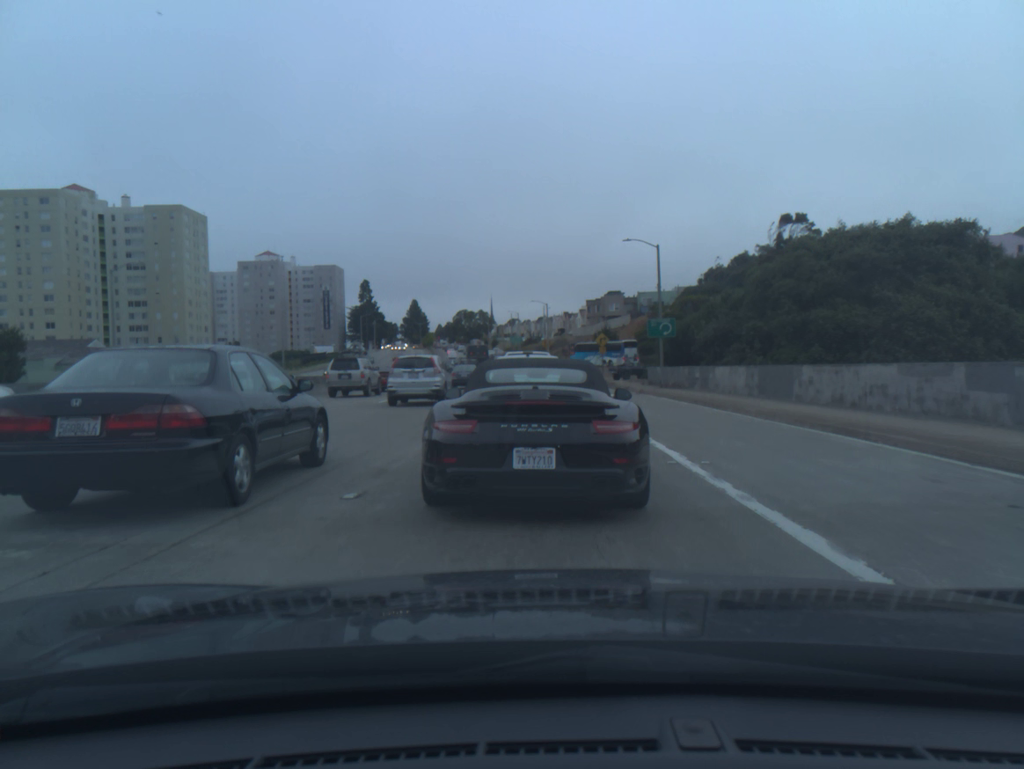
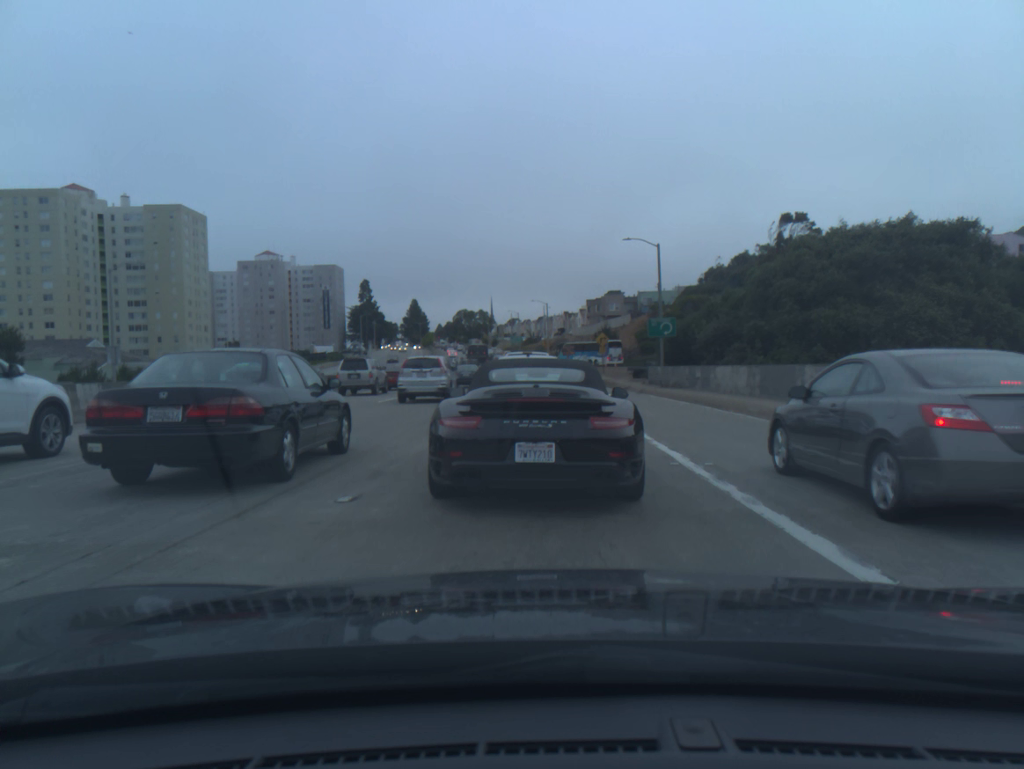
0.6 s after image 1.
(0.0, +0.2) m; 0°
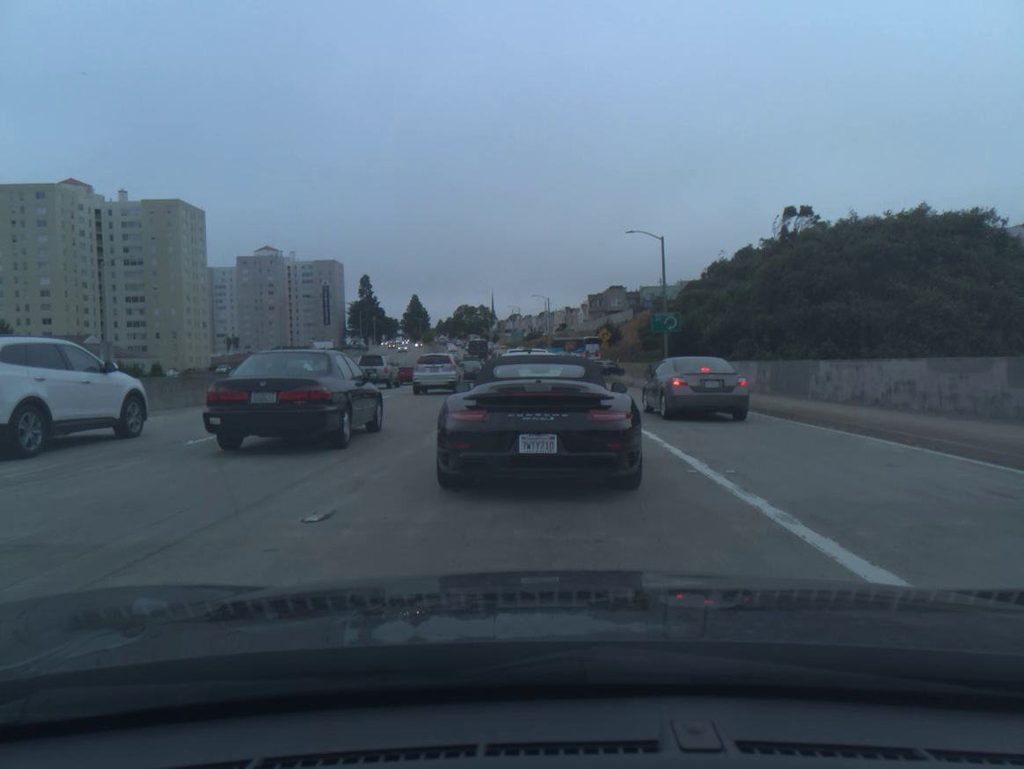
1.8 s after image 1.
(0.0, +0.9) m; 0°
